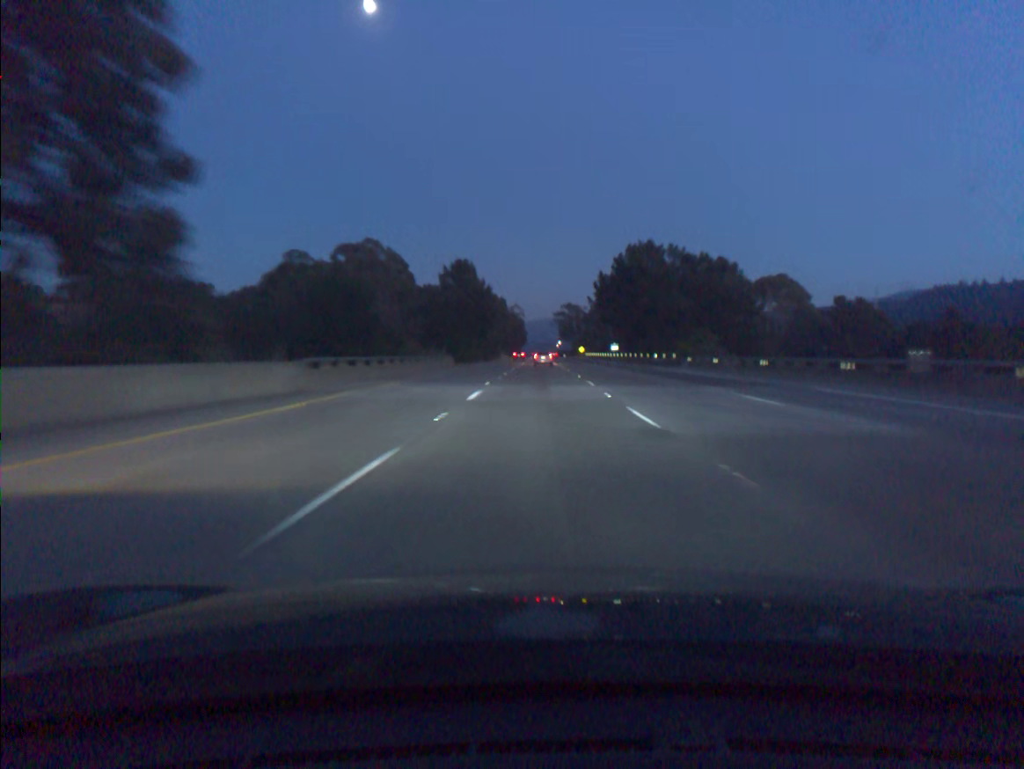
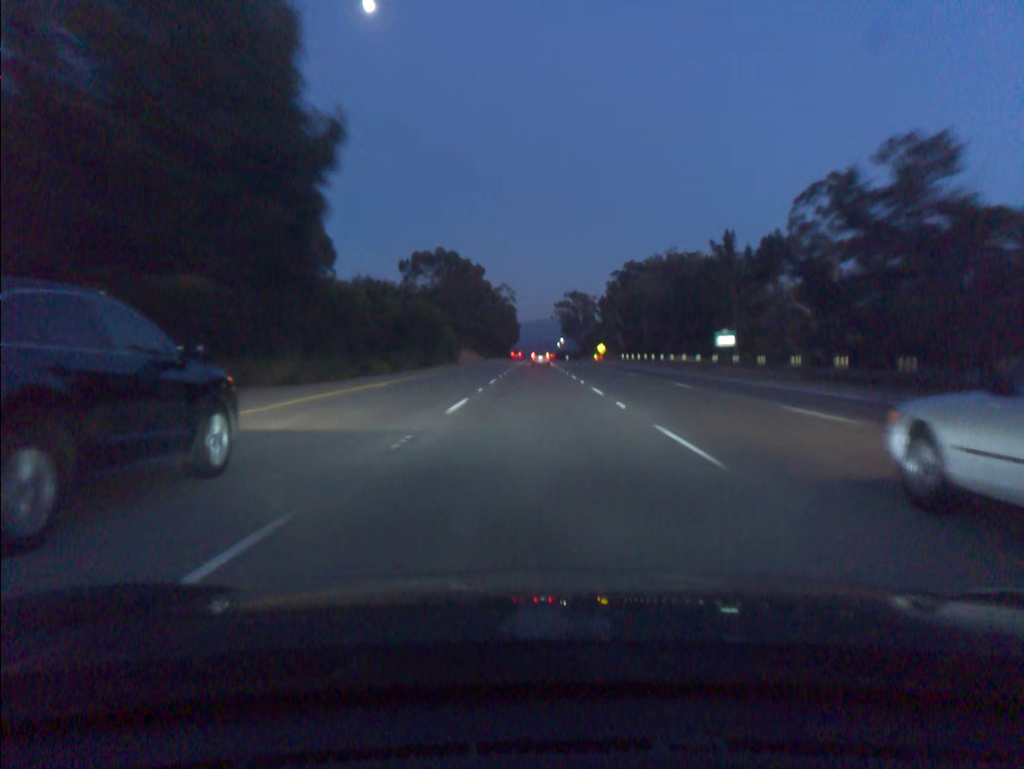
(+0.3, +92.1) m; 0°
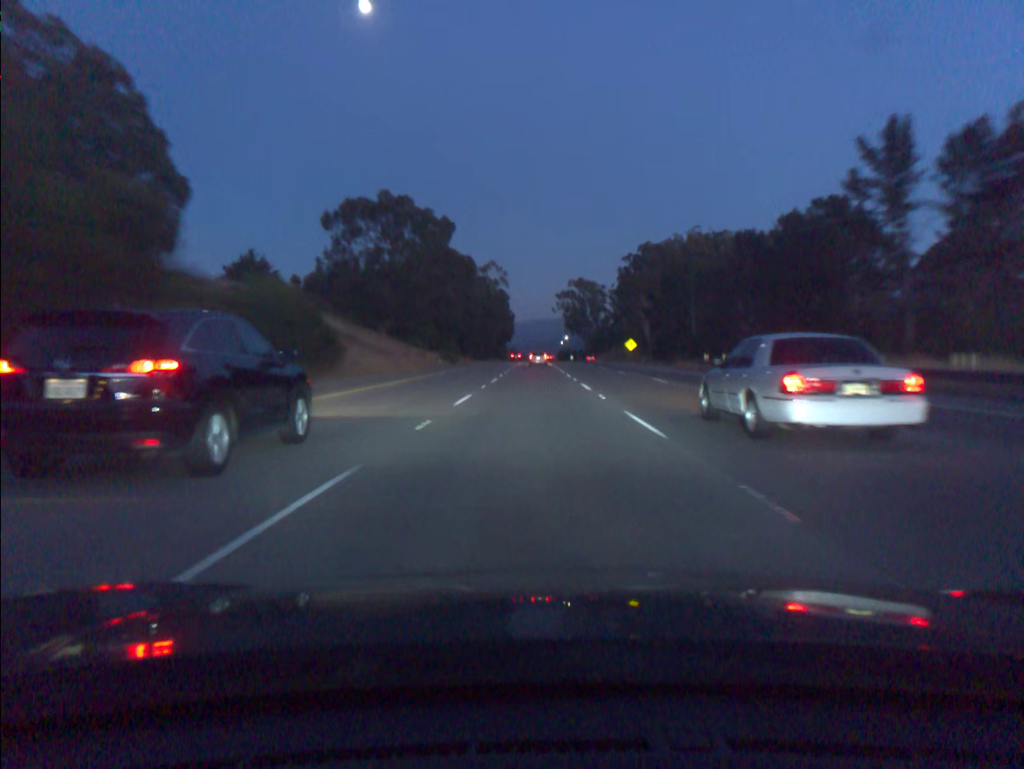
(+0.1, +55.3) m; 0°
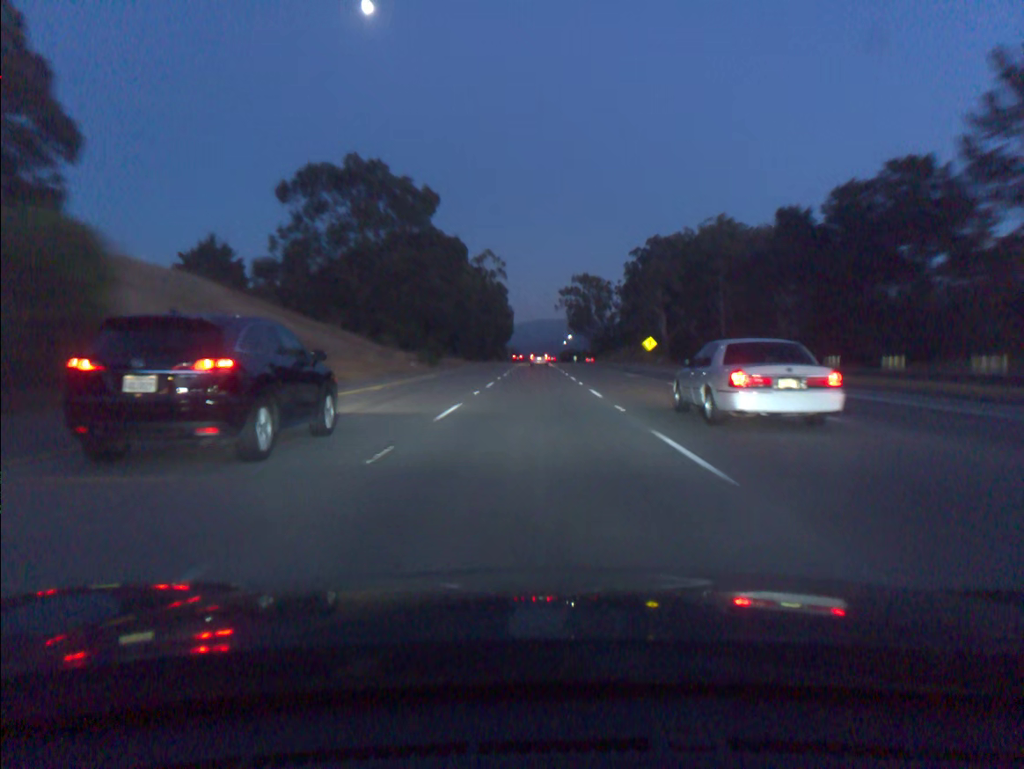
(0.0, +18.4) m; 0°
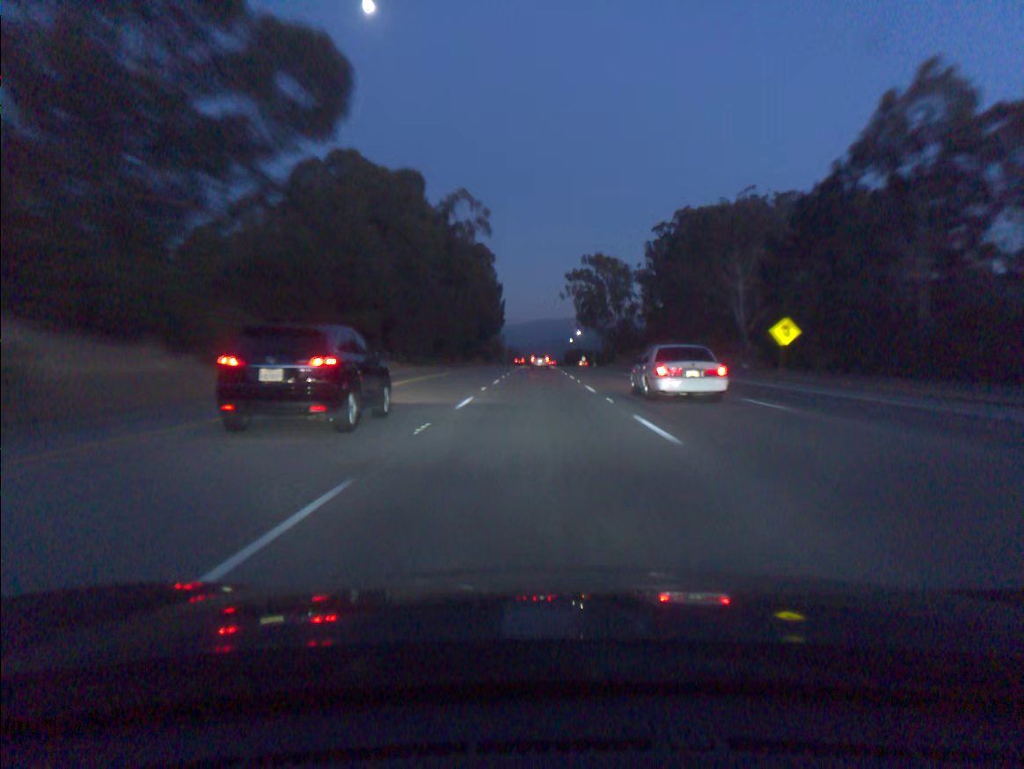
(-0.1, +55.0) m; 0°
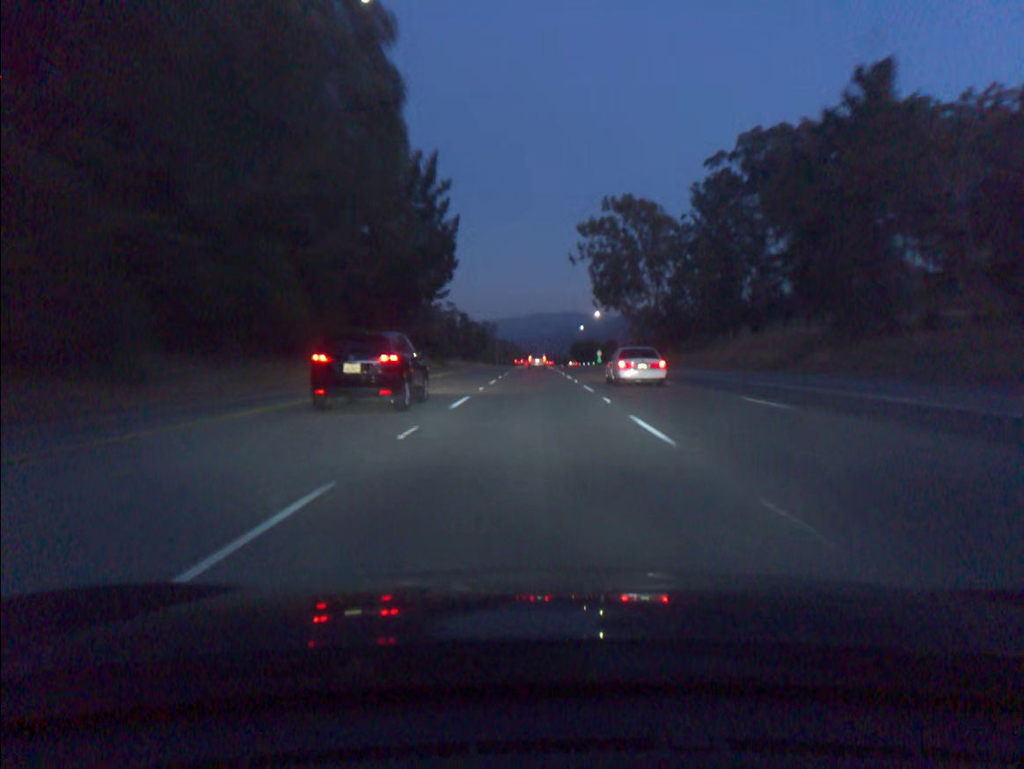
(+0.2, +73.3) m; 0°
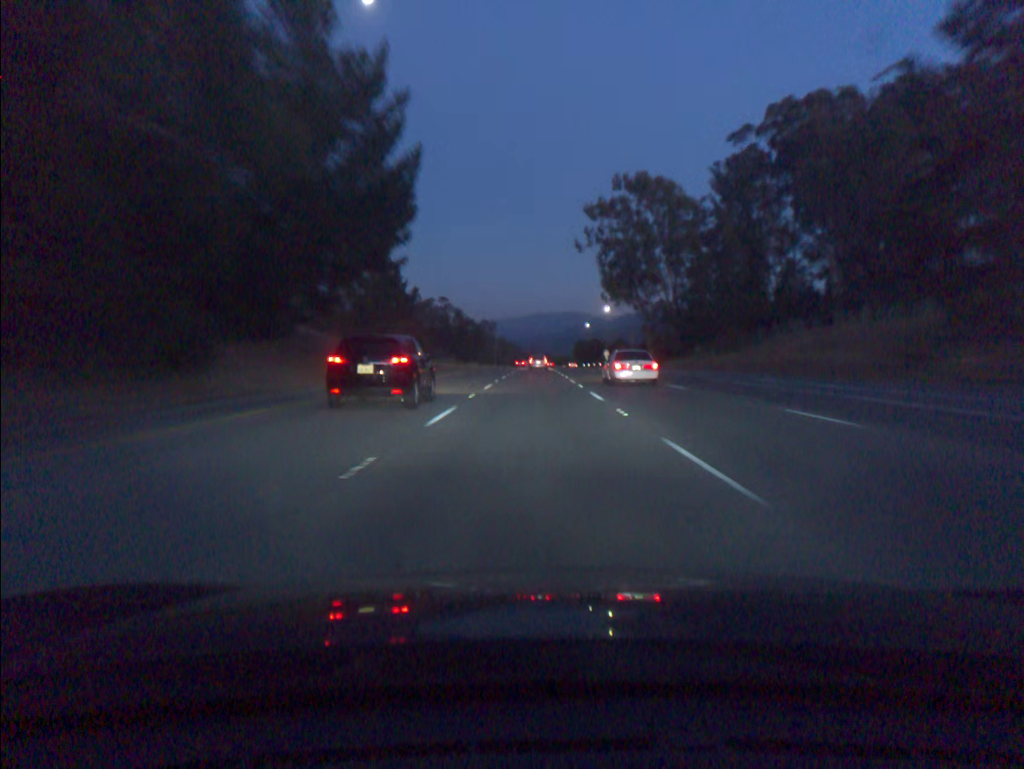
(0.0, +18.3) m; 0°
